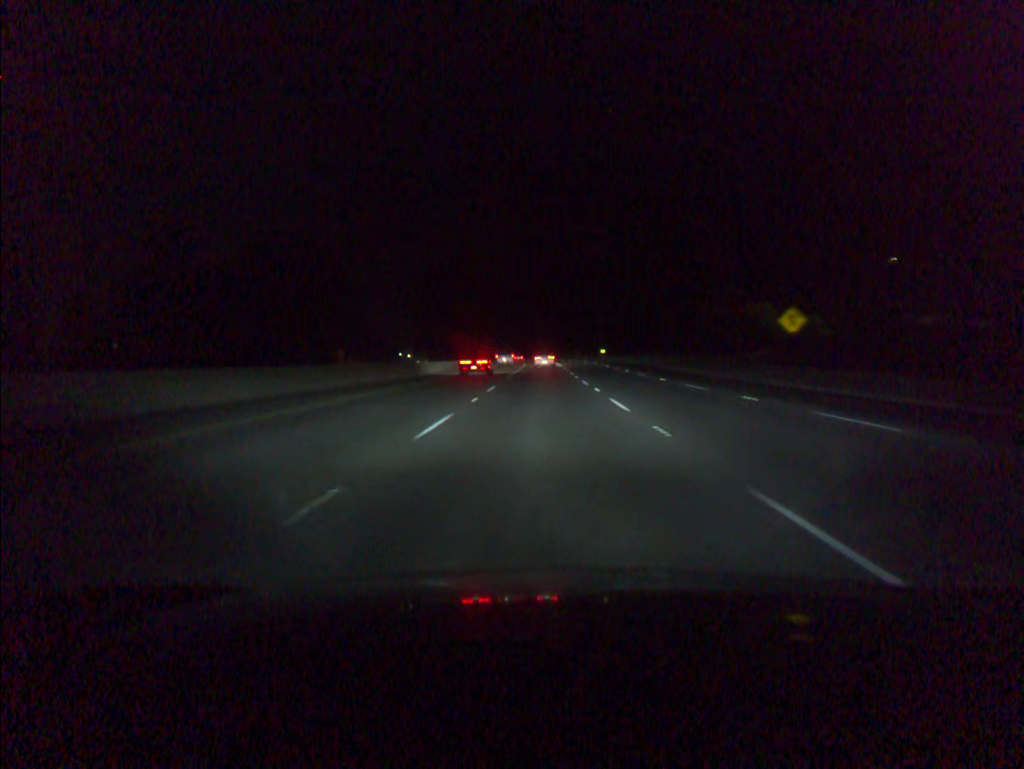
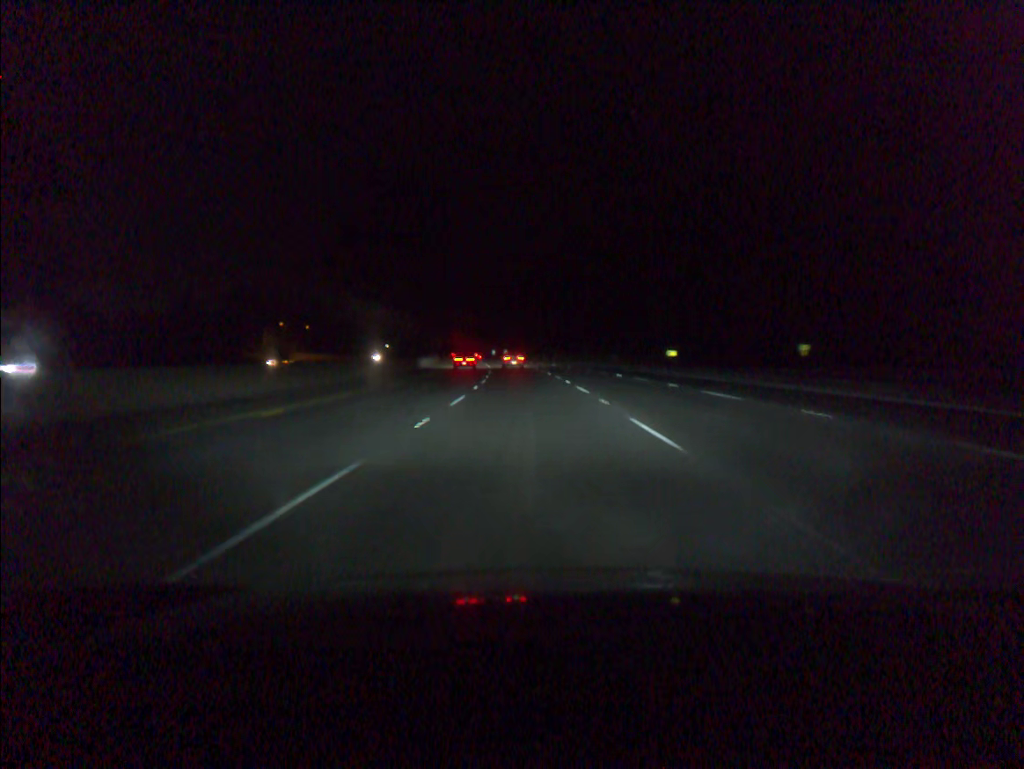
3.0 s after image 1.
(0.0, +94.6) m; -1°
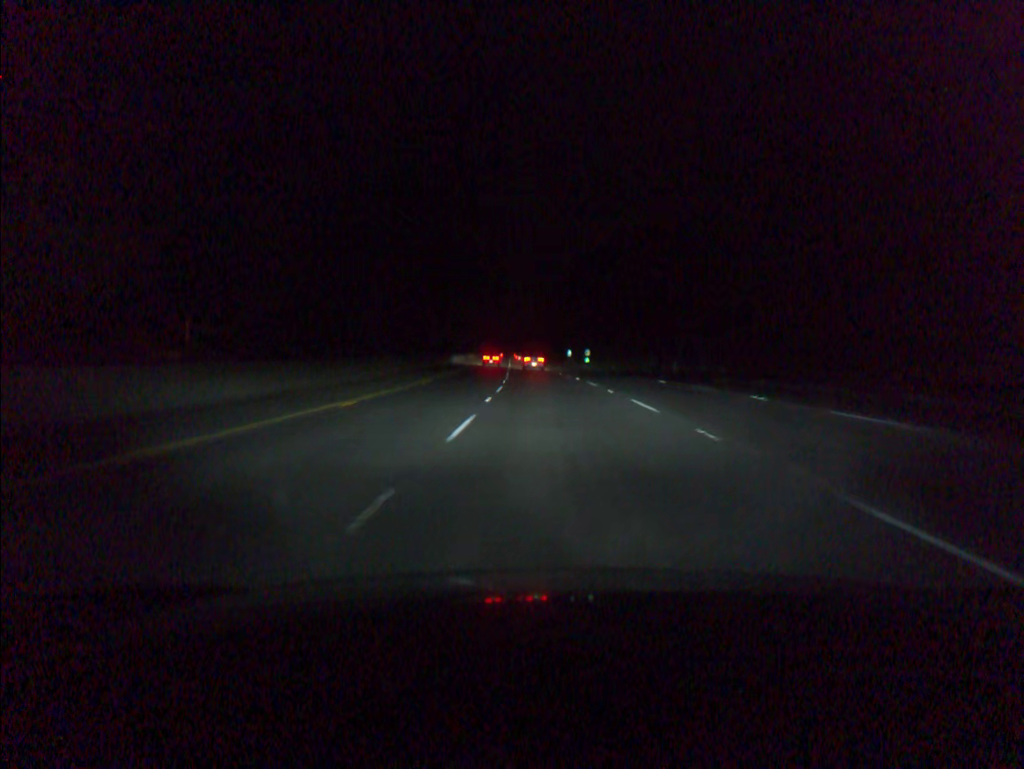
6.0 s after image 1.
(-5.2, +94.9) m; -6°
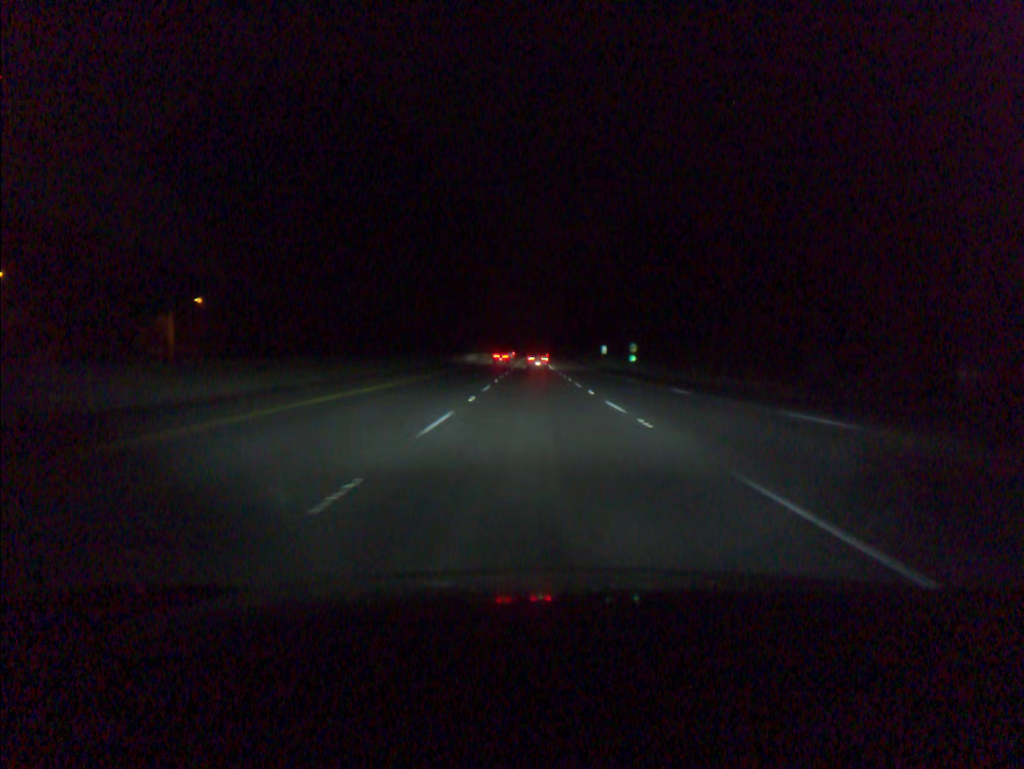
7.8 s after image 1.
(-0.6, +57.5) m; -2°
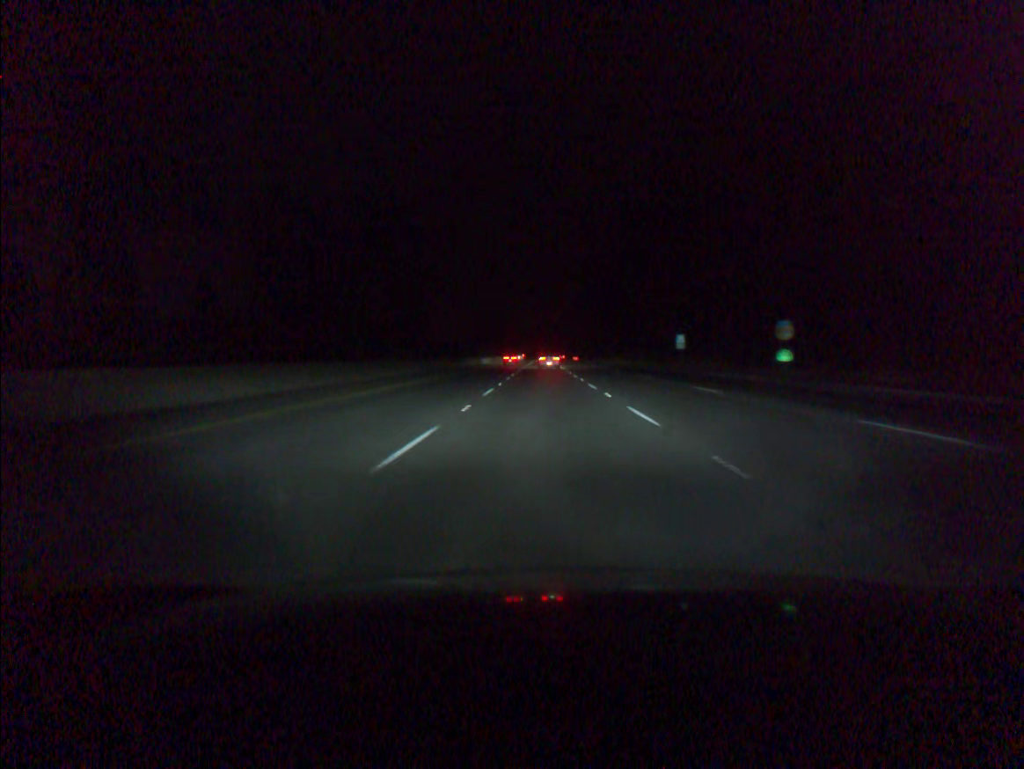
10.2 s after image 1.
(-0.7, +76.8) m; -1°
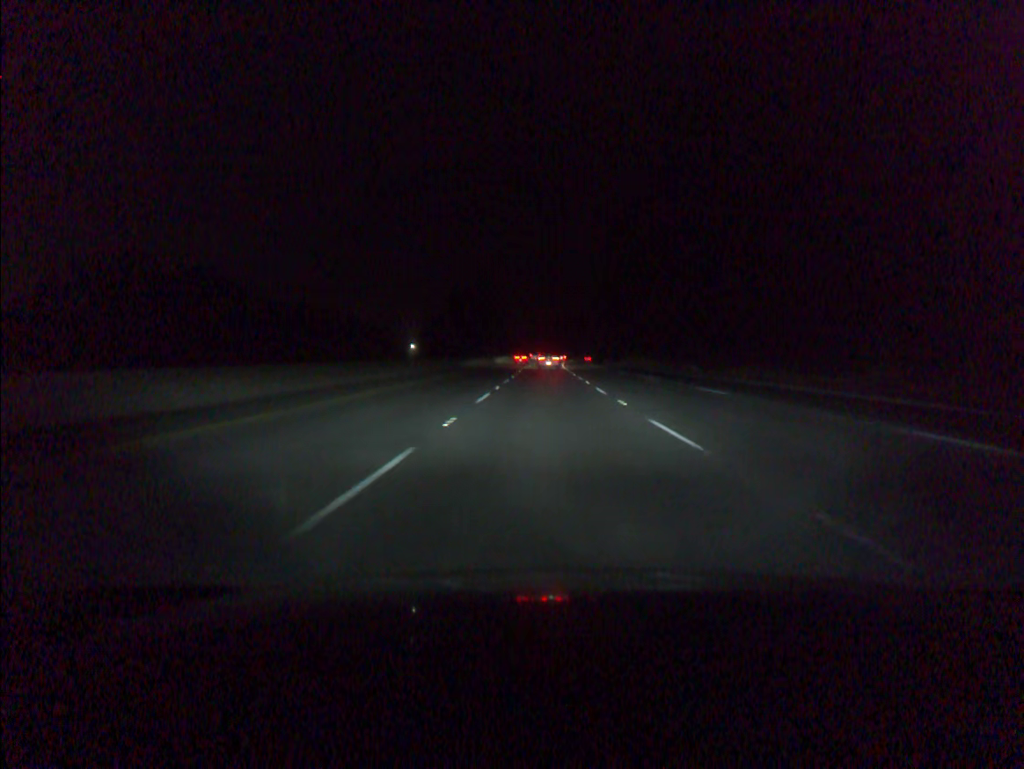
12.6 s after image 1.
(0.0, +76.1) m; 0°
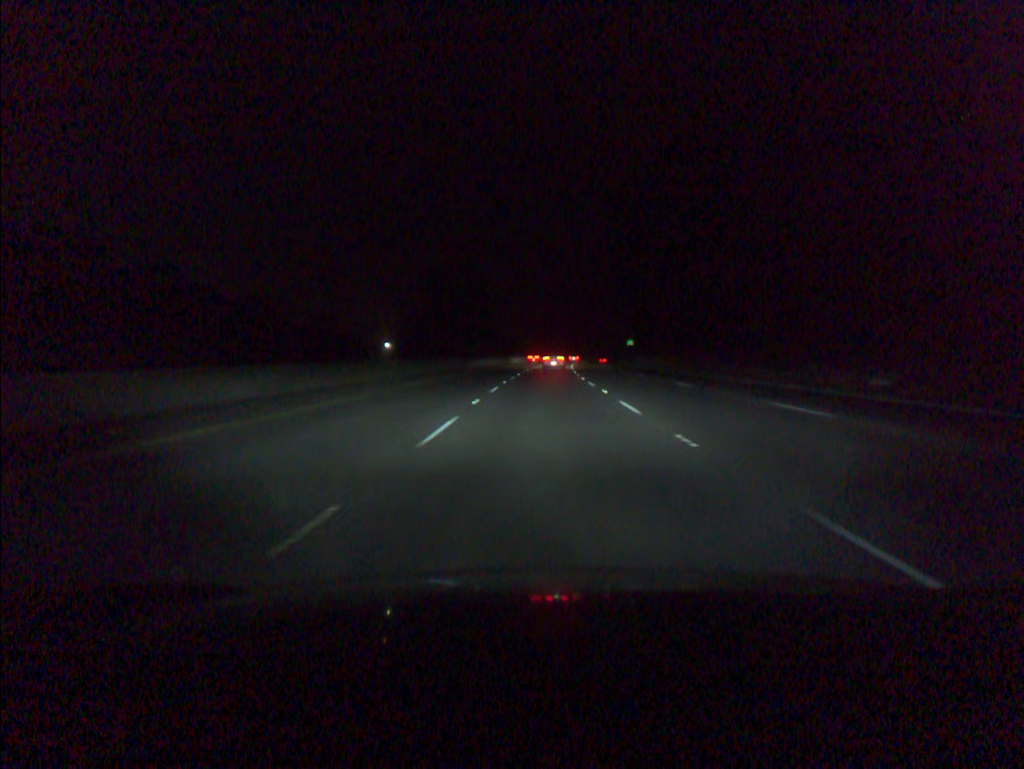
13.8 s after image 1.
(0.0, +37.8) m; 0°
